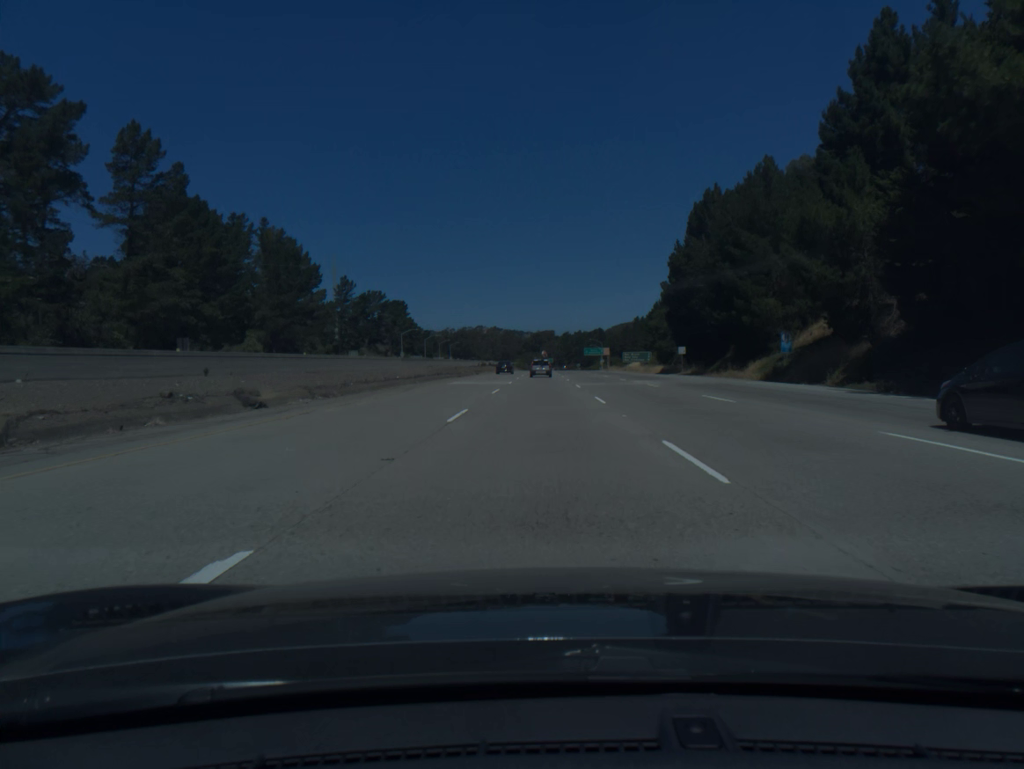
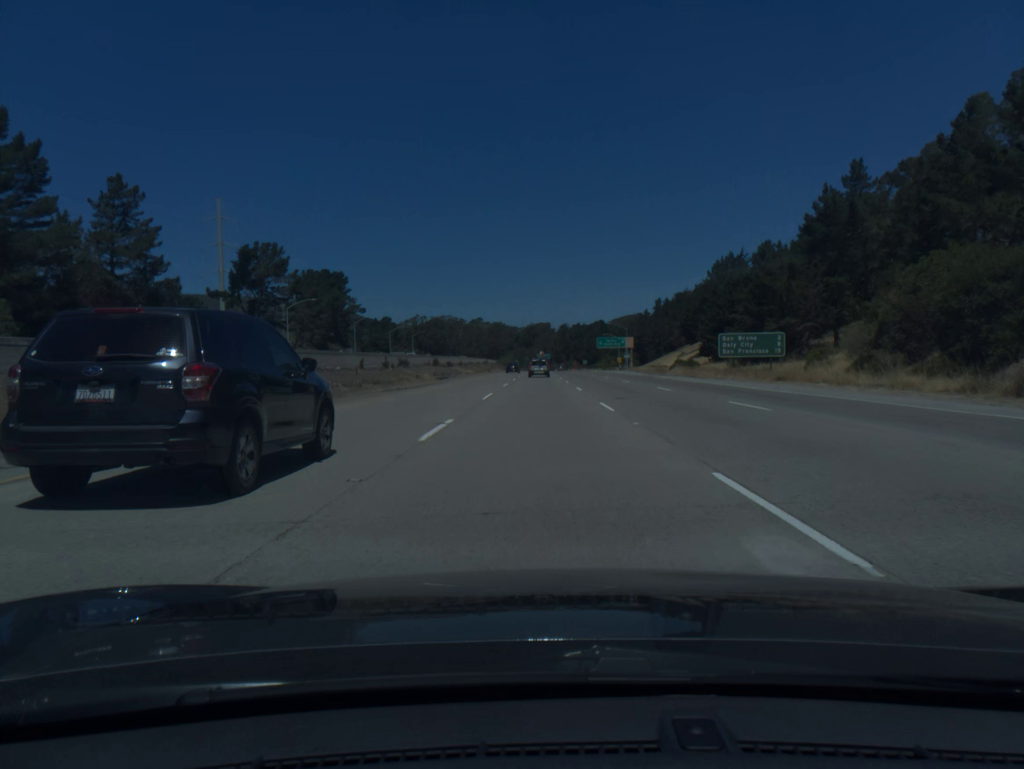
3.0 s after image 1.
(+0.1, +90.8) m; 0°
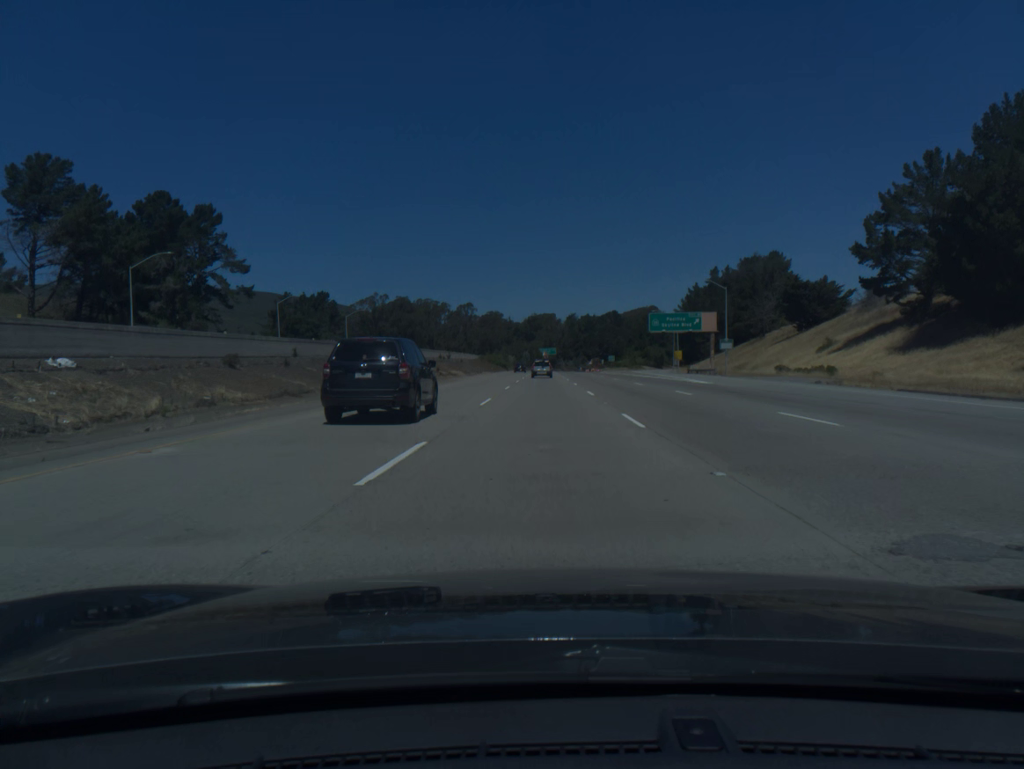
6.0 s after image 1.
(-0.4, +92.2) m; 0°
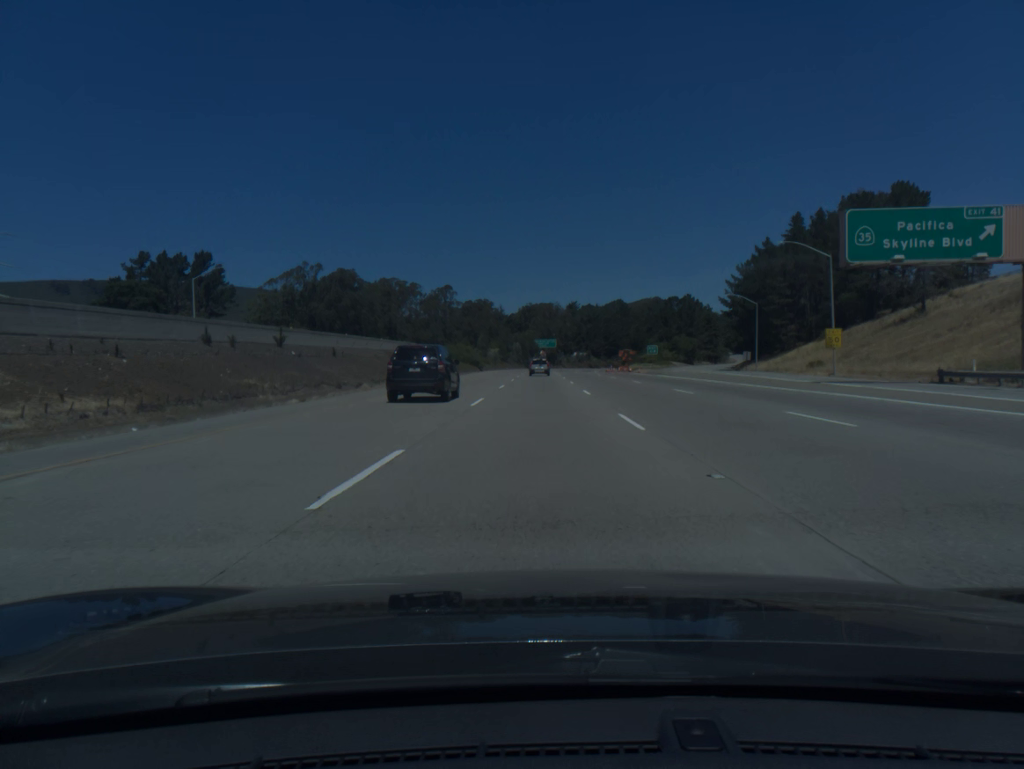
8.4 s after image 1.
(+0.3, +74.3) m; 0°
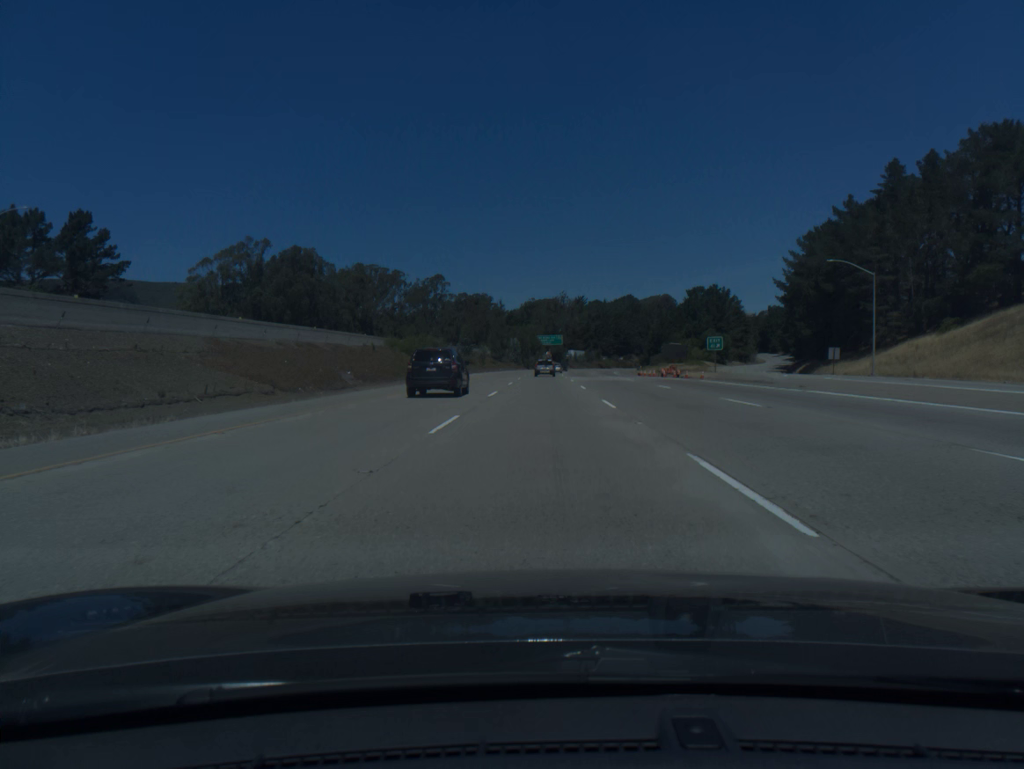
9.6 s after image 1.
(-0.1, +37.3) m; 0°
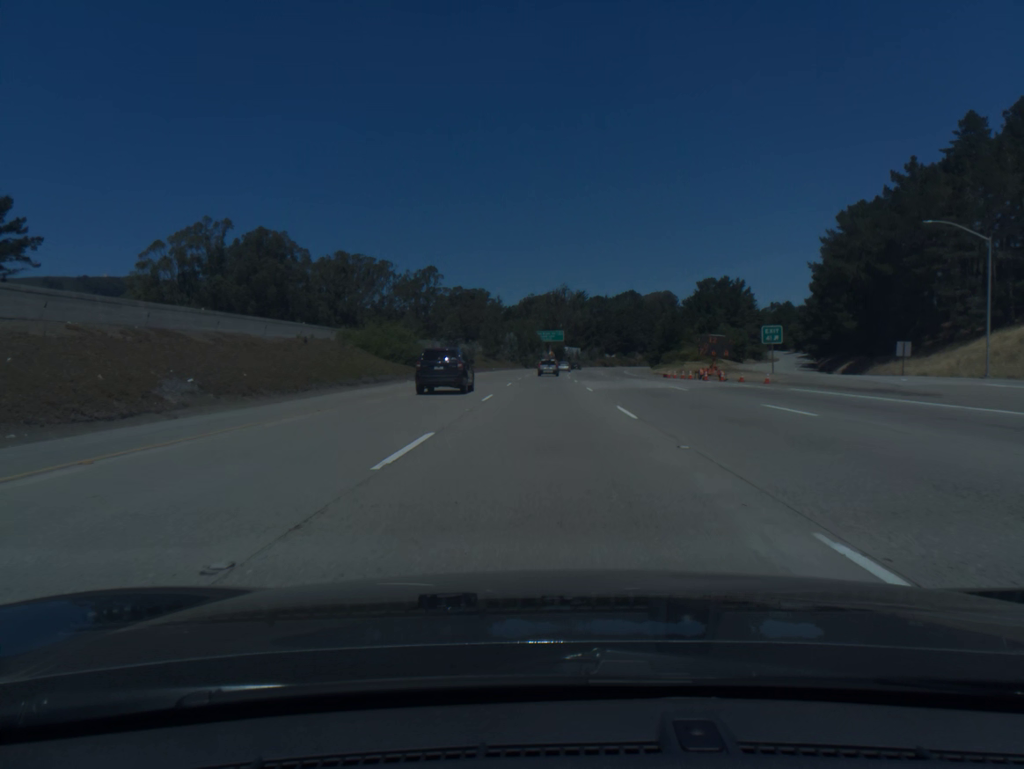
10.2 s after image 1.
(0.0, +18.7) m; 0°
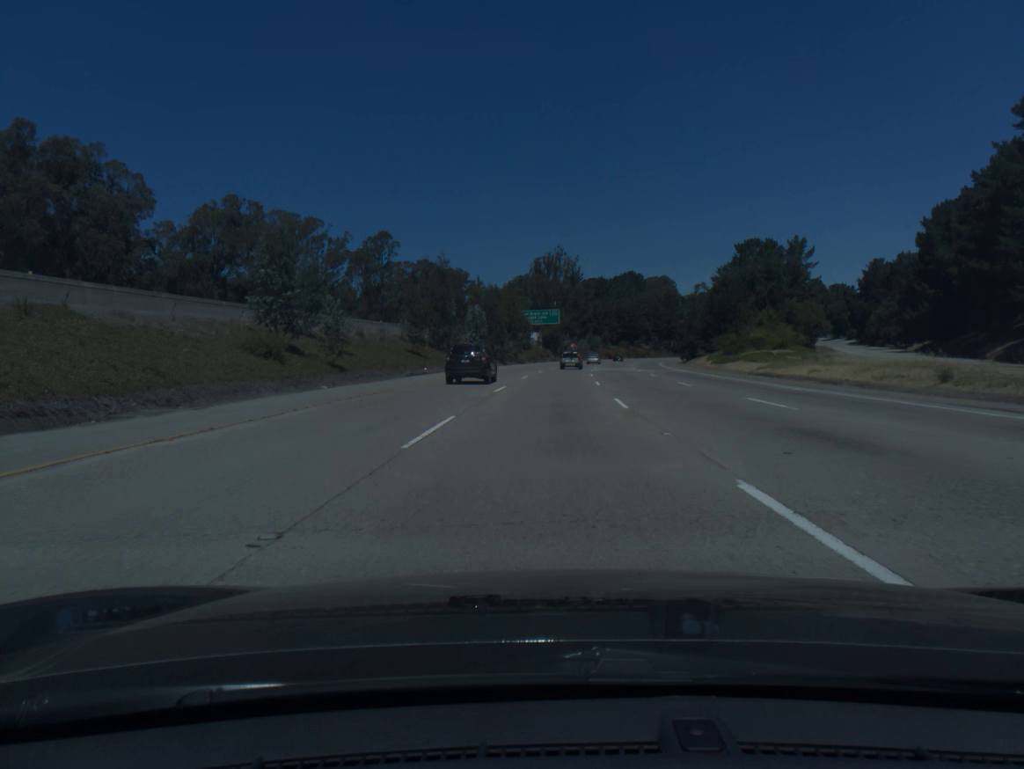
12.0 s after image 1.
(+0.2, +56.2) m; +1°
